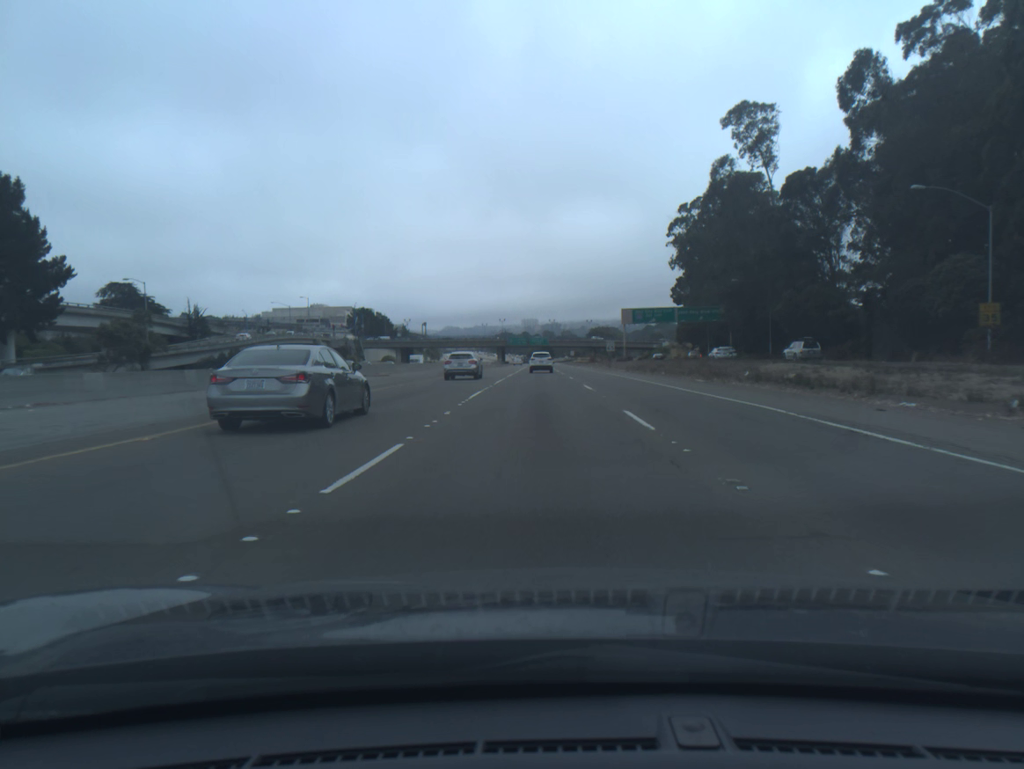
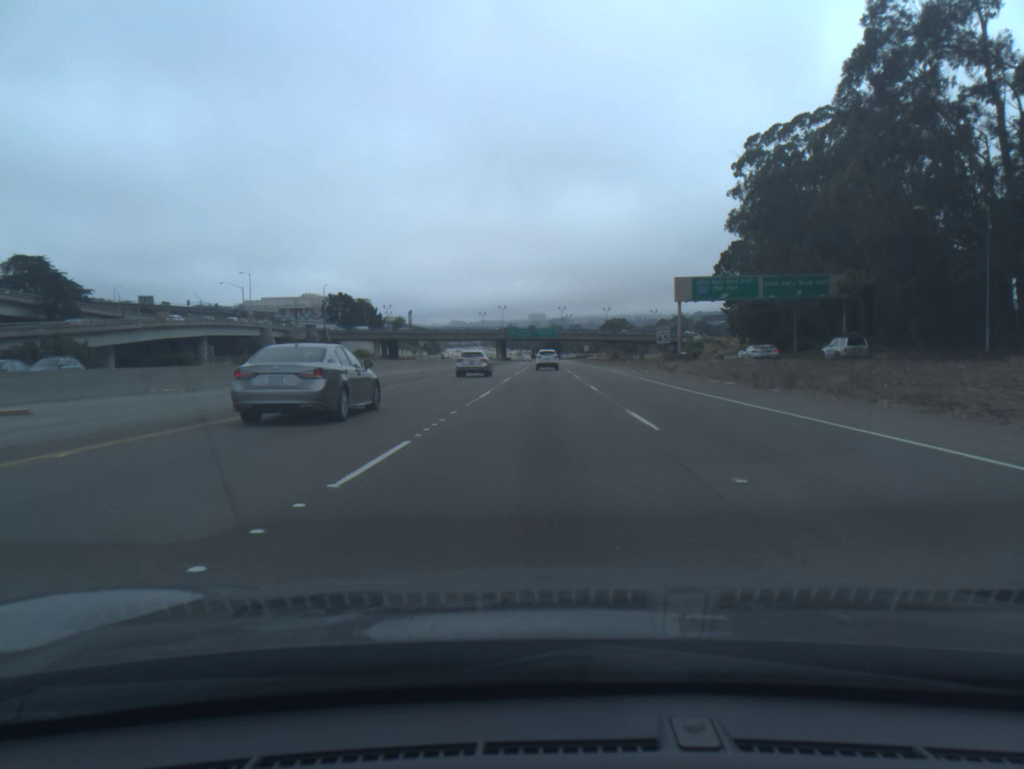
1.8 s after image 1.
(-0.2, +44.0) m; -1°
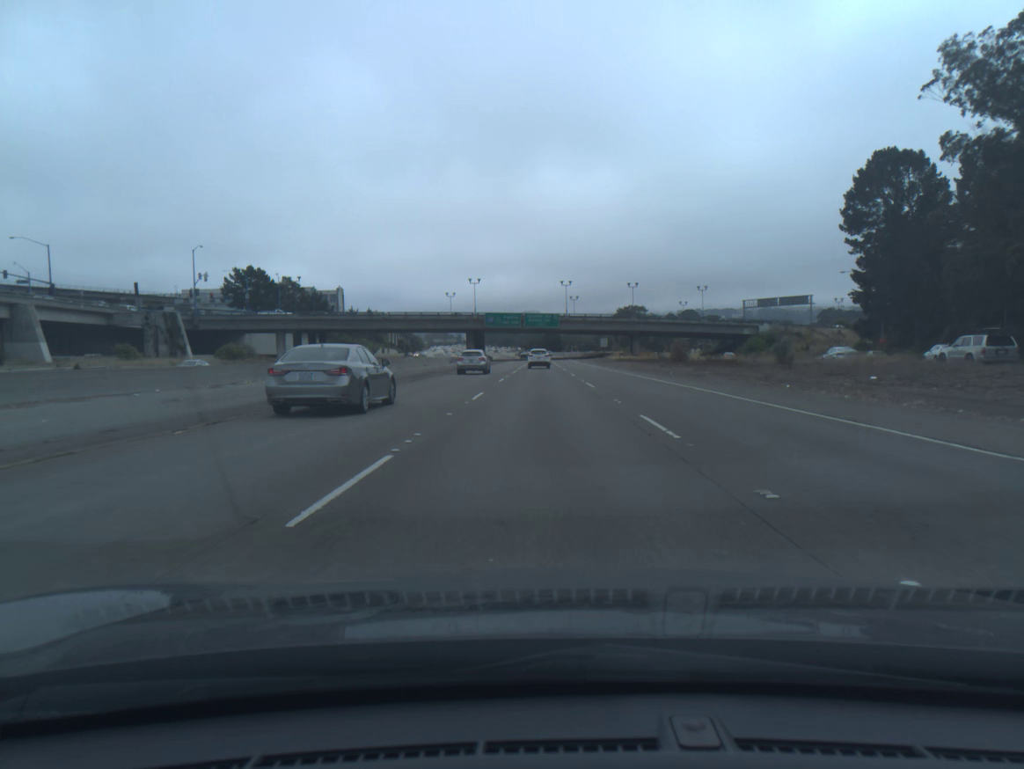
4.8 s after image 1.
(+0.1, +75.6) m; 0°
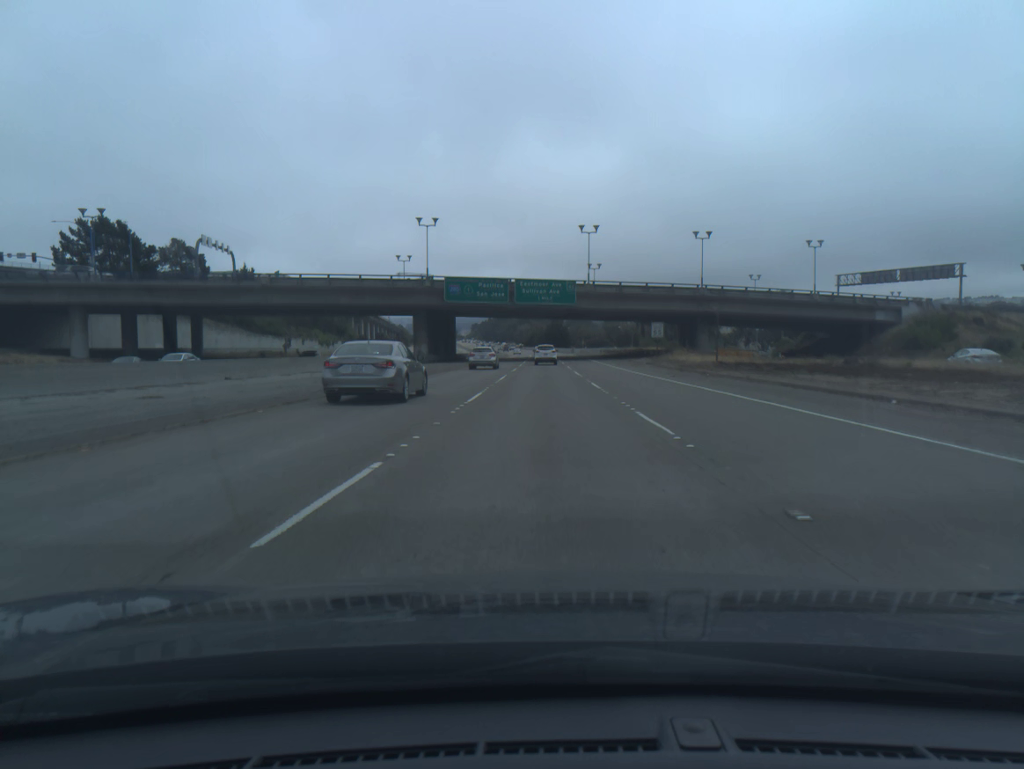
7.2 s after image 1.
(-0.1, +61.9) m; 0°
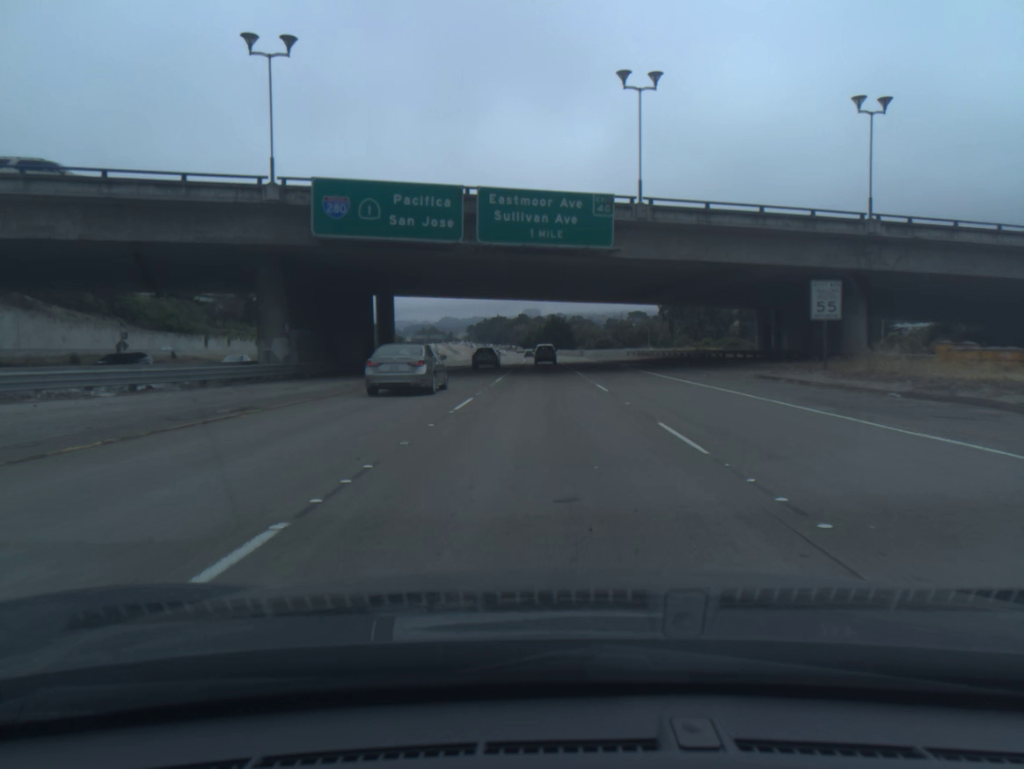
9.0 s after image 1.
(0.0, +46.5) m; 0°
